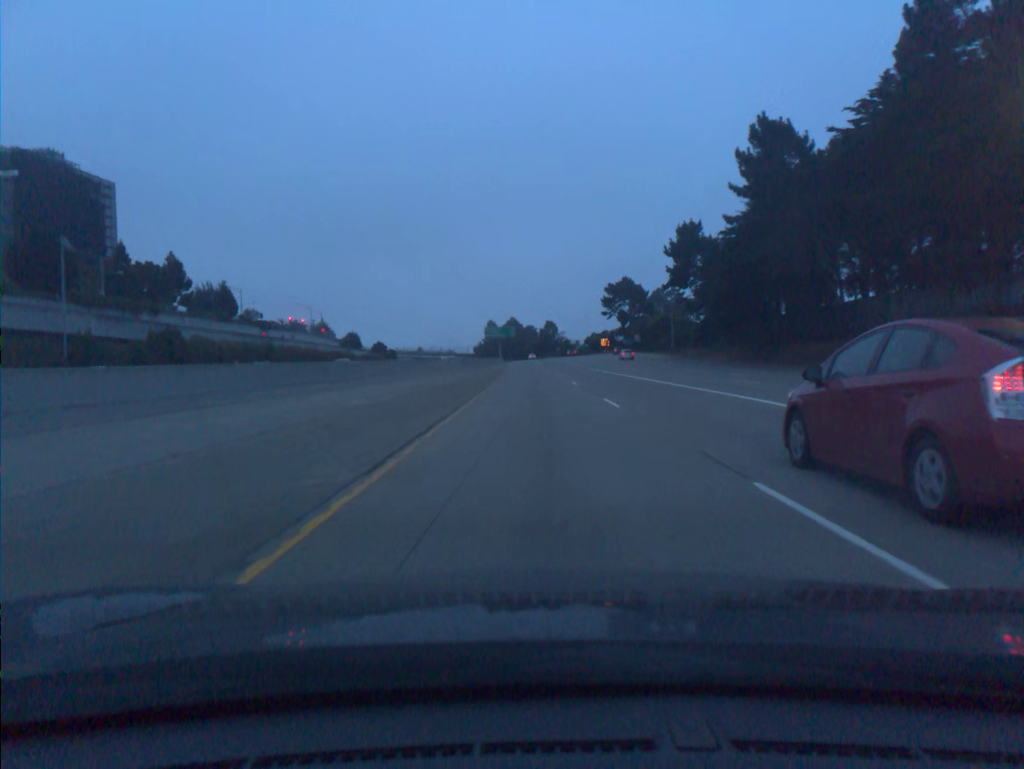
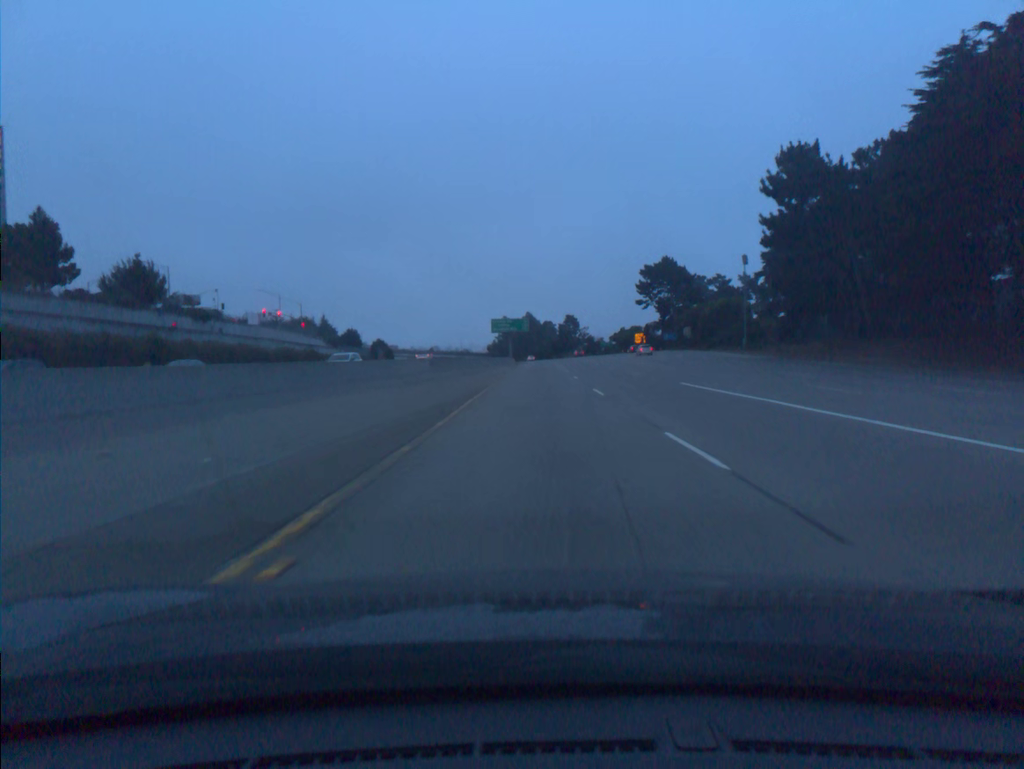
(-0.4, +39.0) m; -1°
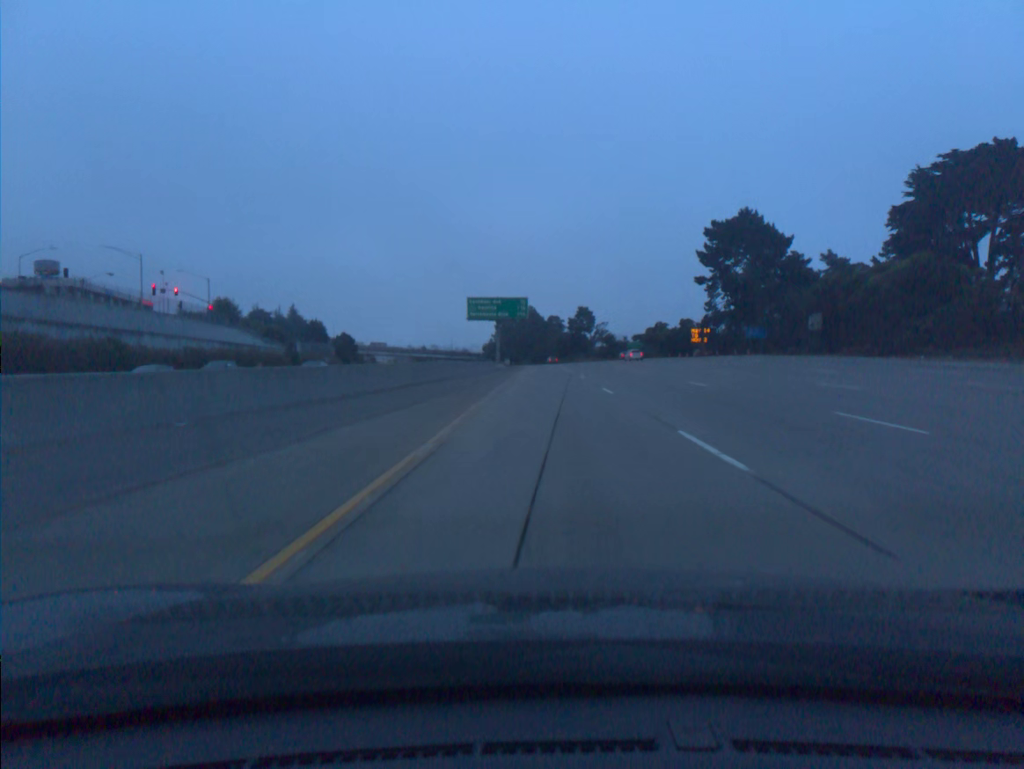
(-0.4, +58.7) m; 0°
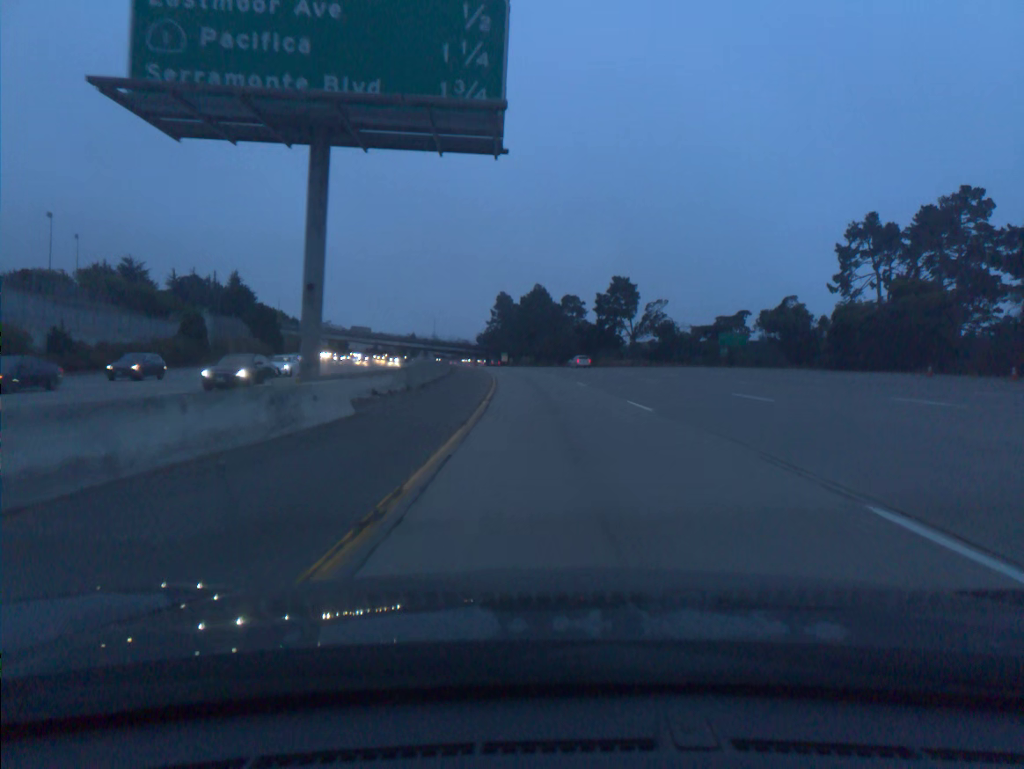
(-0.1, +78.5) m; 0°
